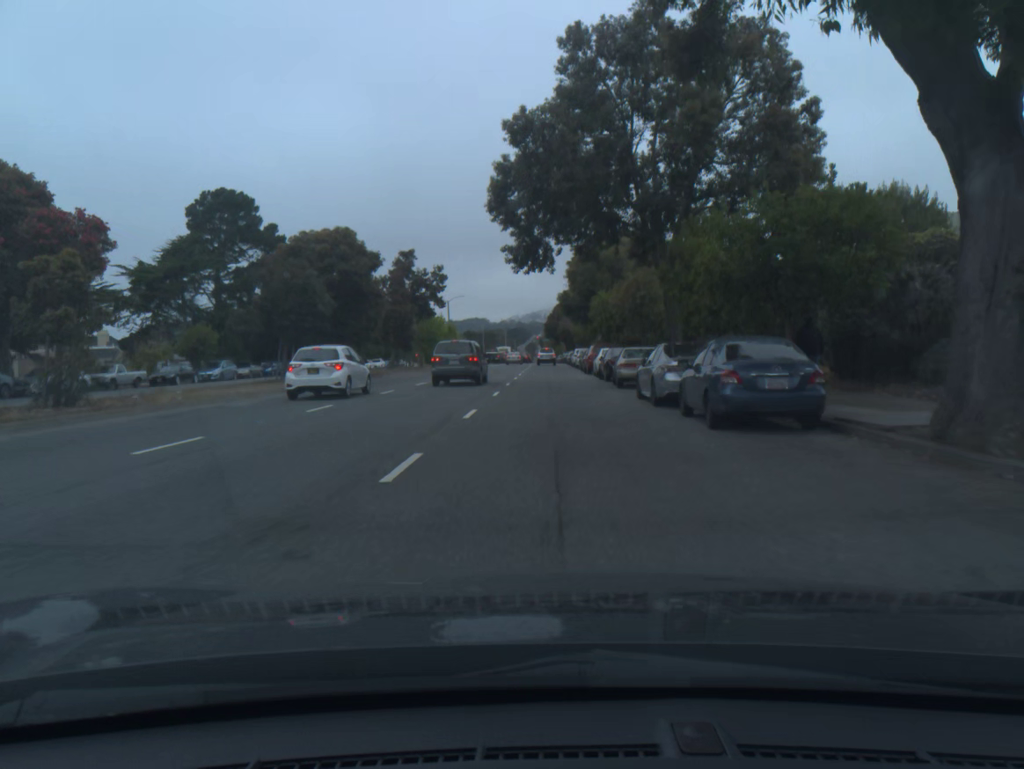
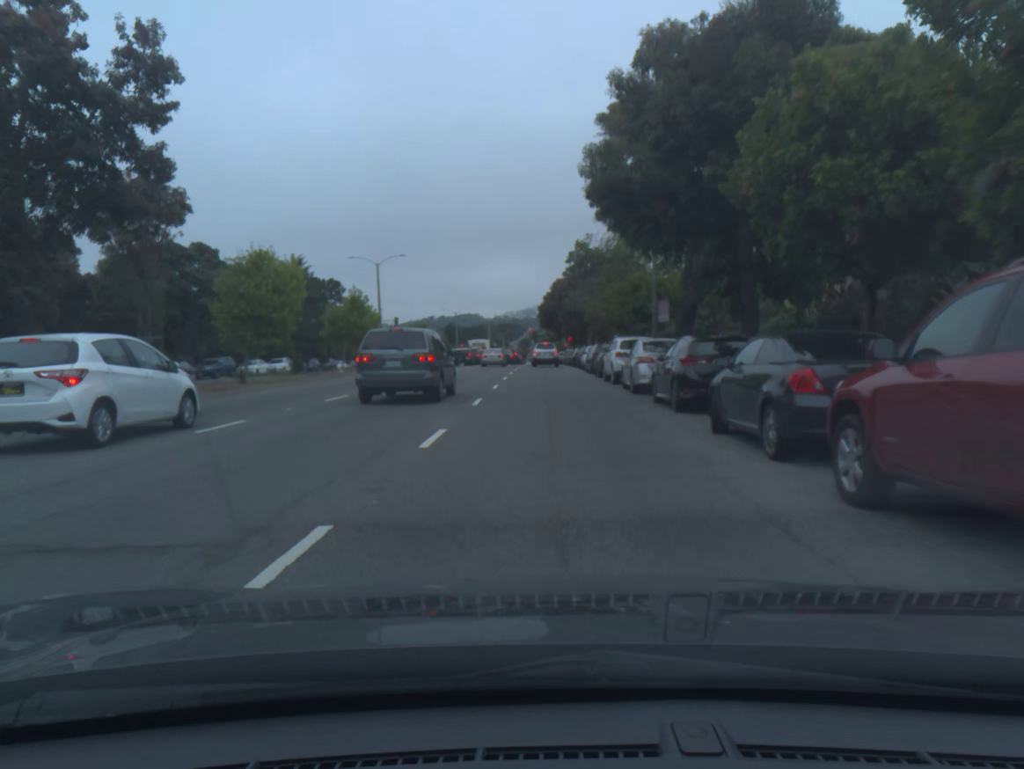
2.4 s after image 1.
(+0.1, +41.8) m; 0°
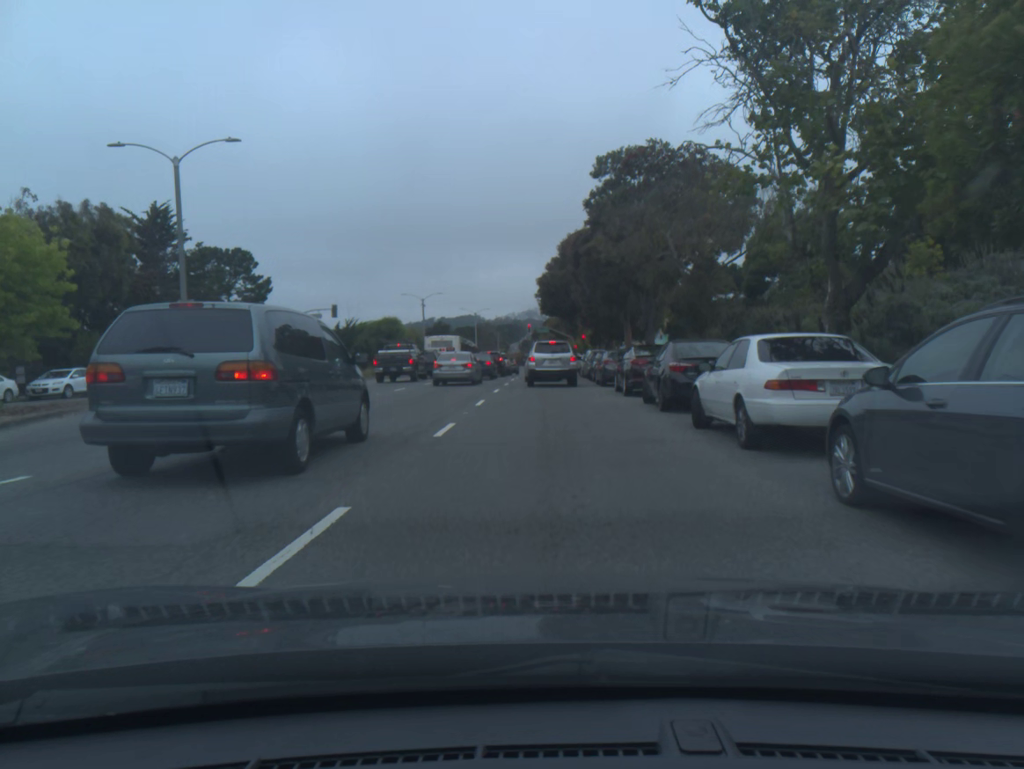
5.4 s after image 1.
(0.0, +35.7) m; 0°
